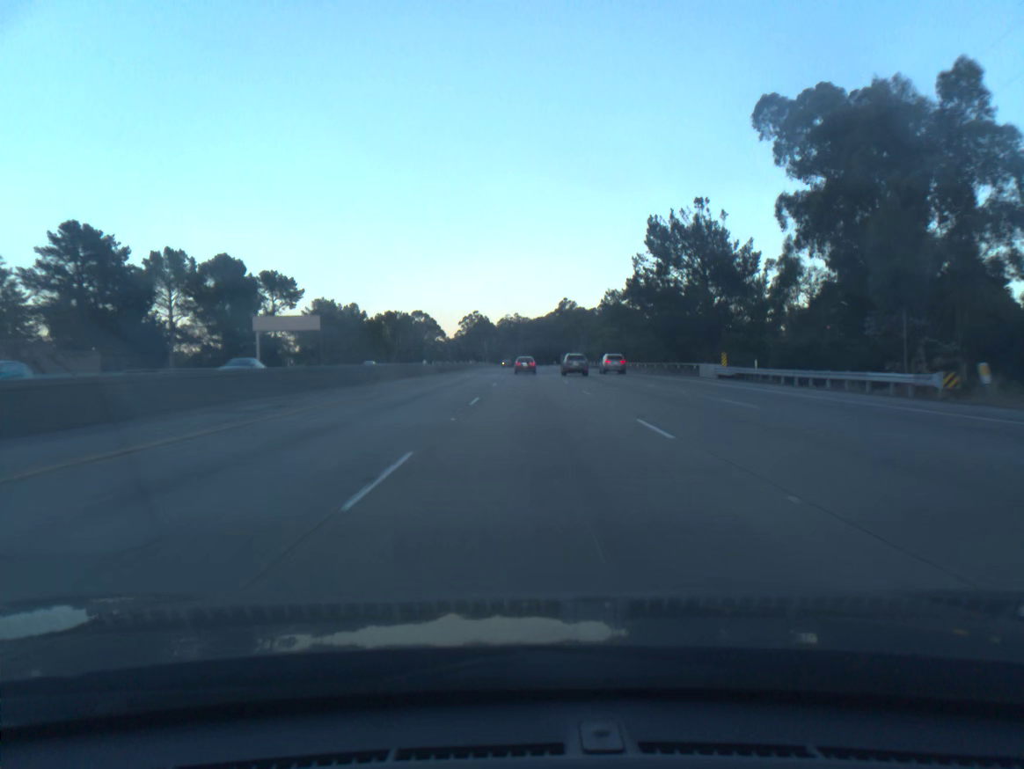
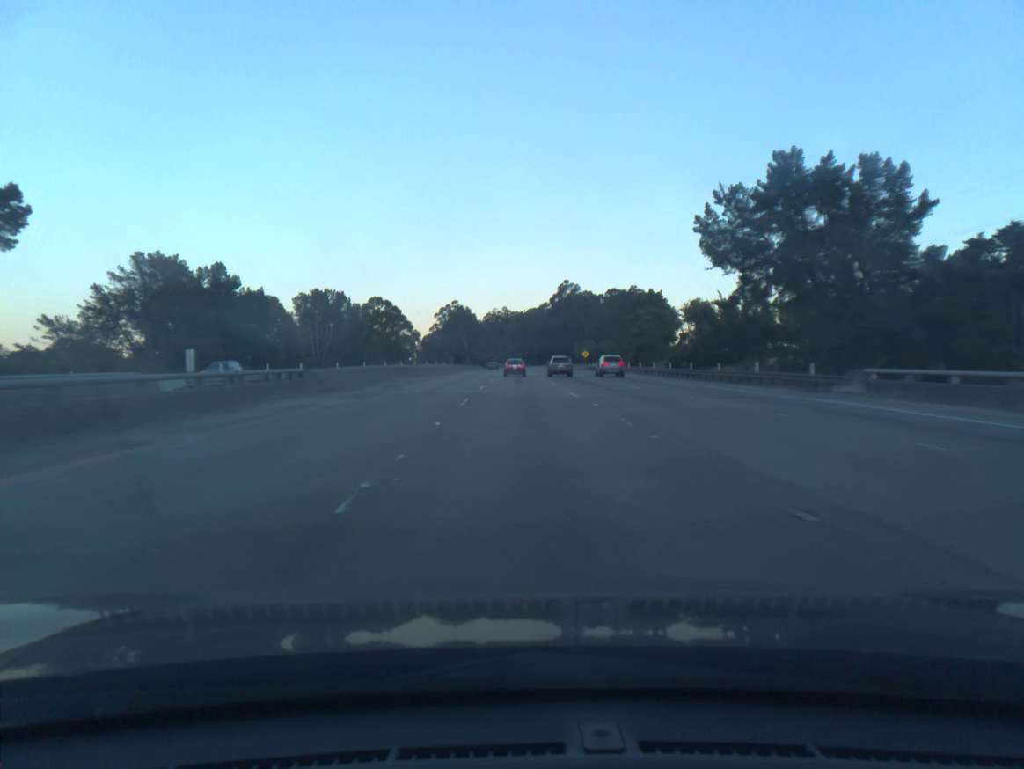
(+0.5, +72.5) m; +1°
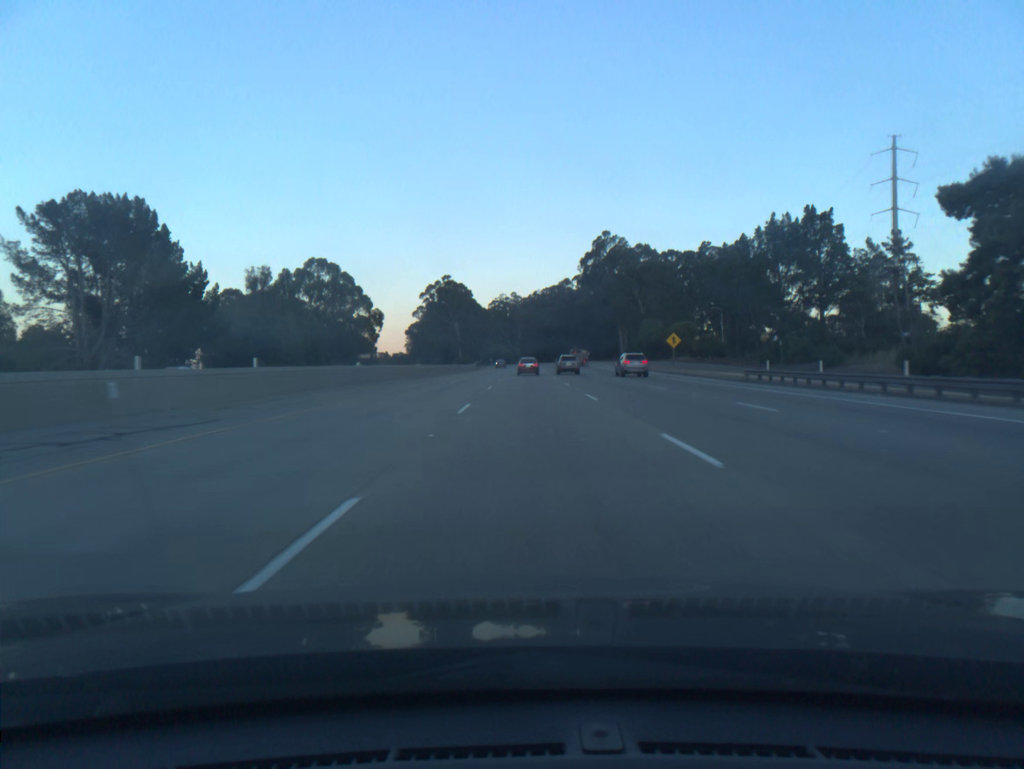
(-0.7, +90.9) m; -1°
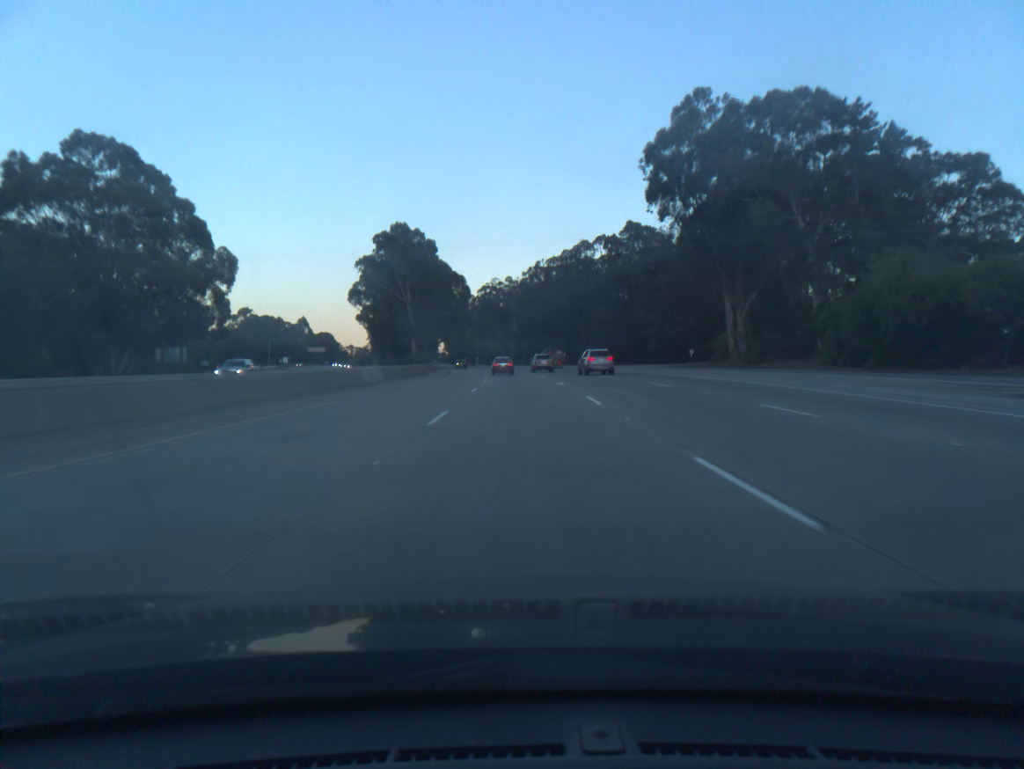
(+0.5, +90.8) m; 0°
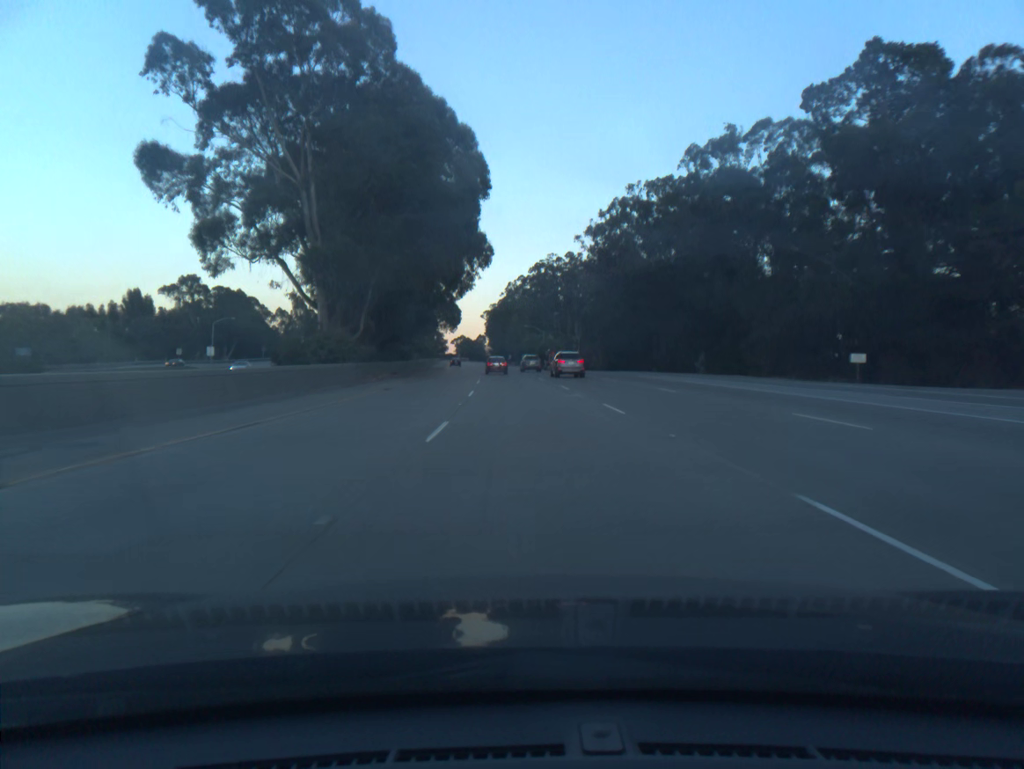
(-2.4, +90.1) m; -4°
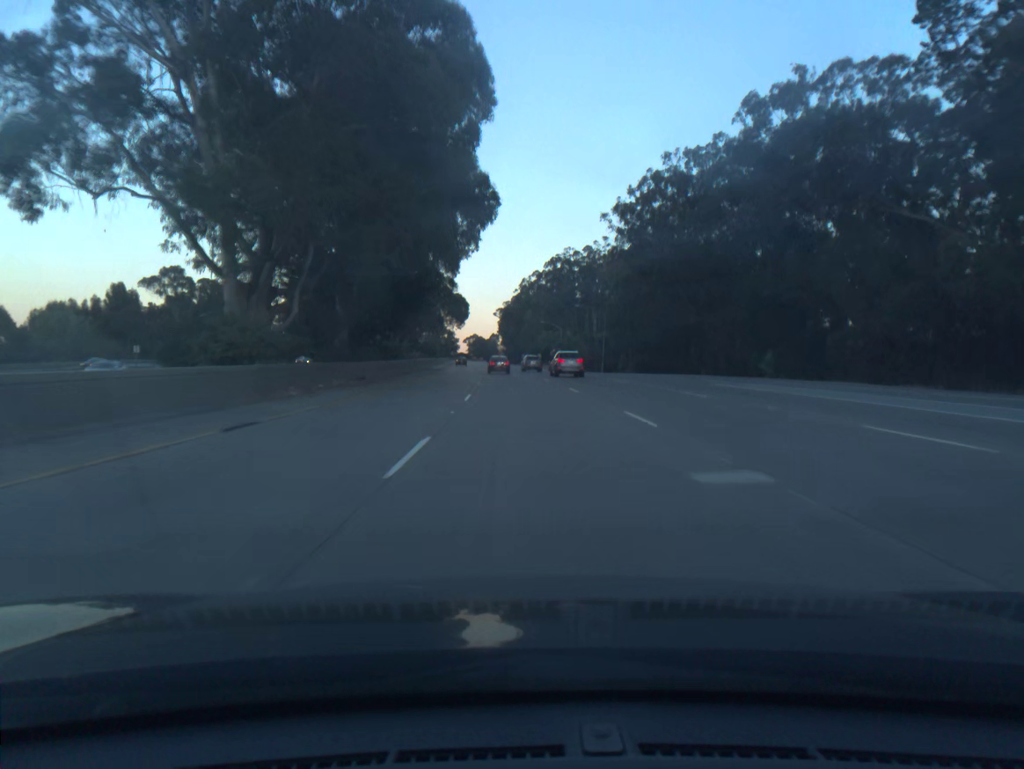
(-0.2, +18.0) m; -1°
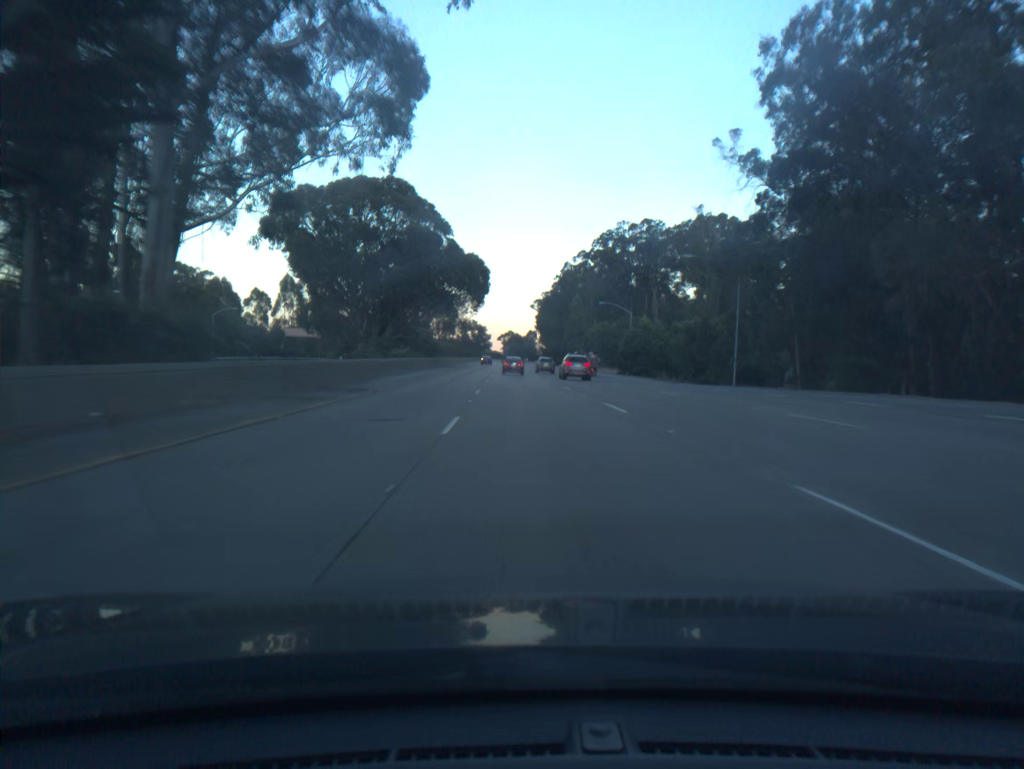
(-1.3, +54.0) m; -3°
